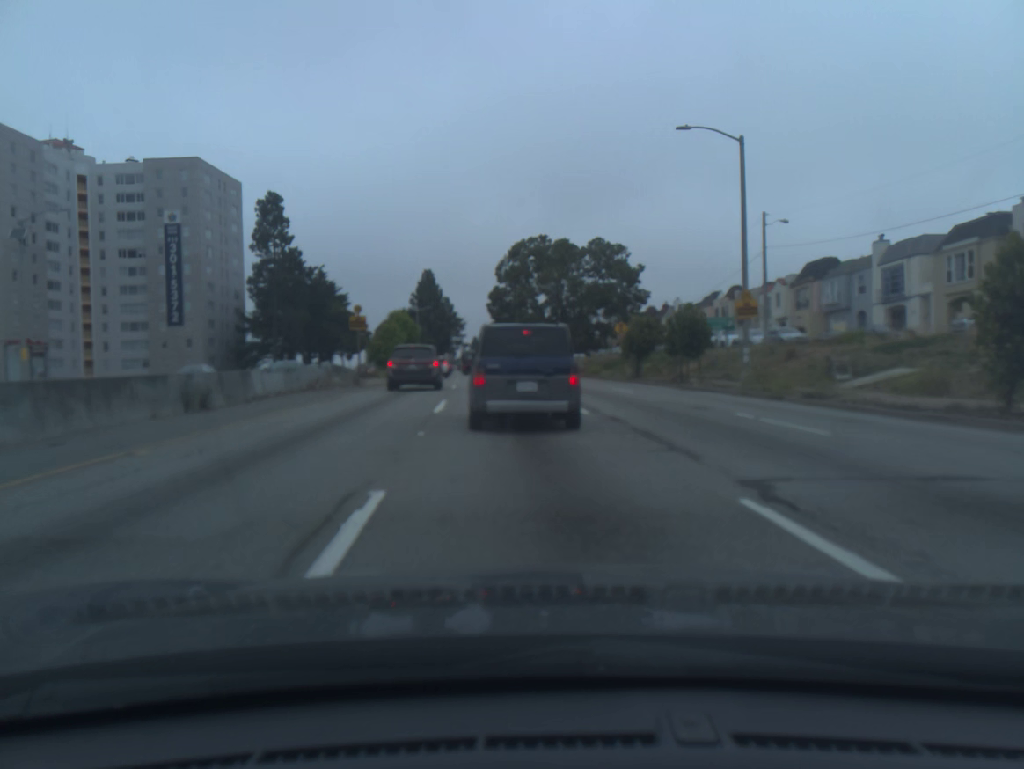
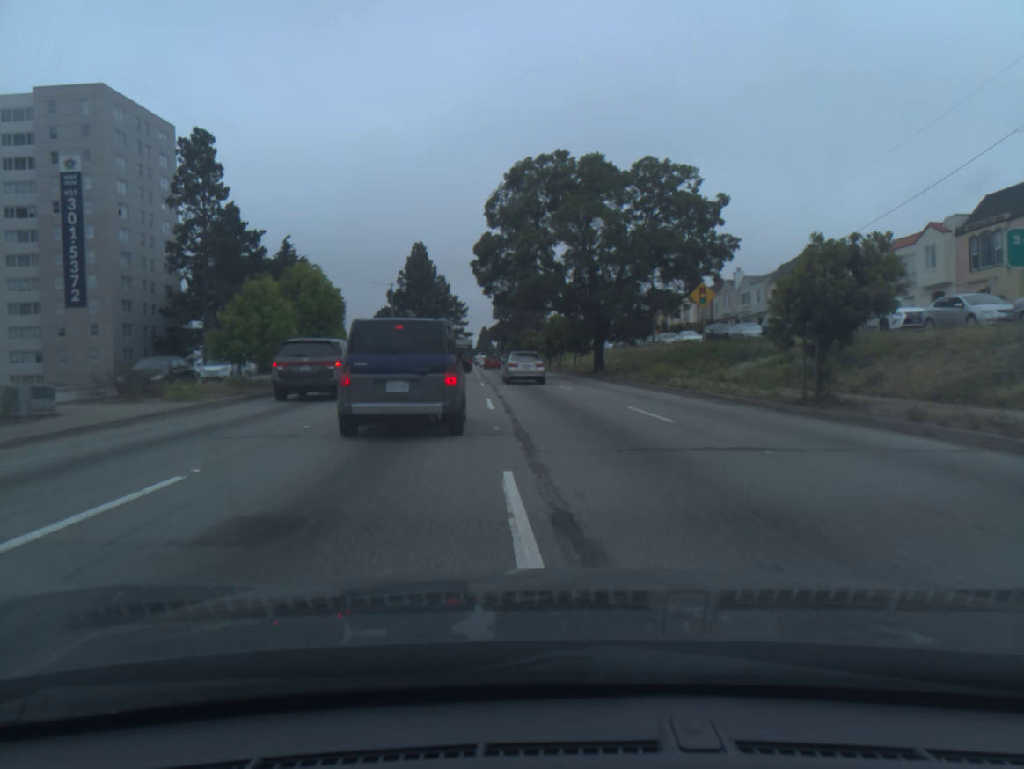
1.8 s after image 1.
(-0.2, +27.7) m; -1°
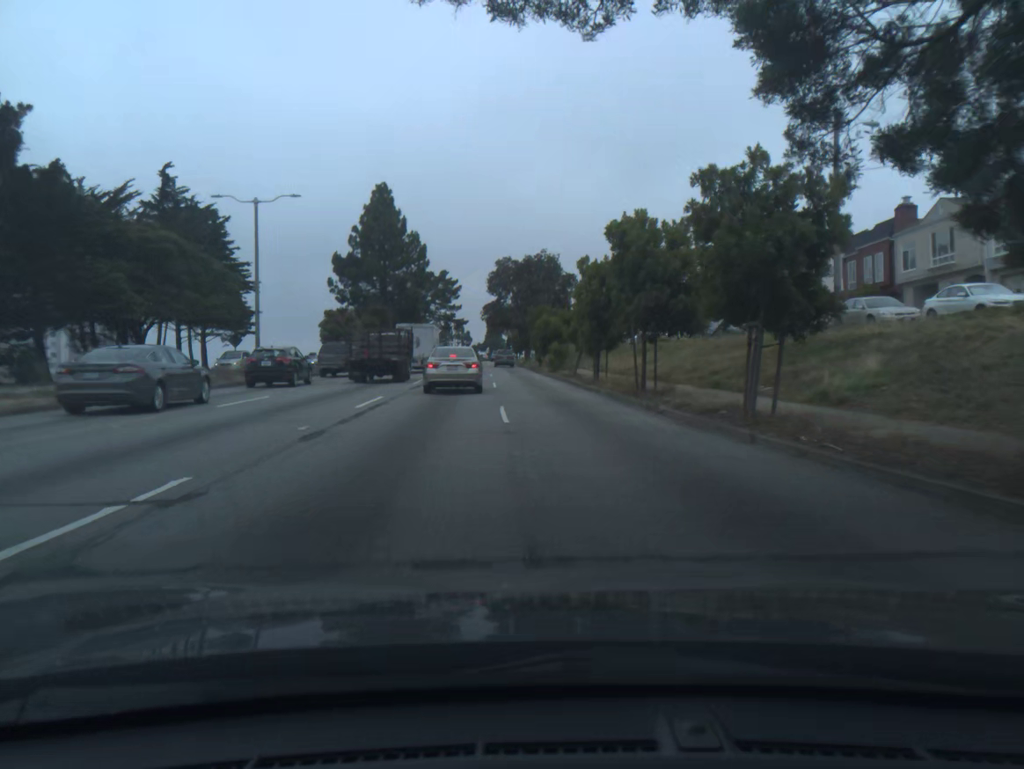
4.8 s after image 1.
(-0.6, +44.6) m; -1°
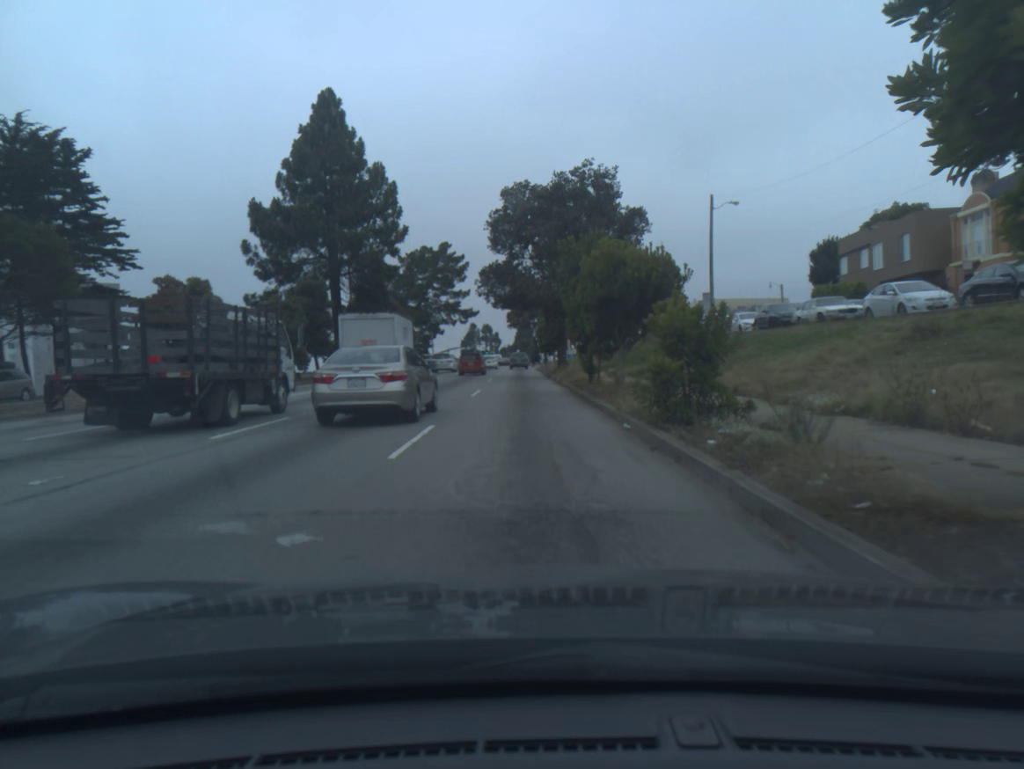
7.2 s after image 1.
(-0.5, +34.7) m; -2°
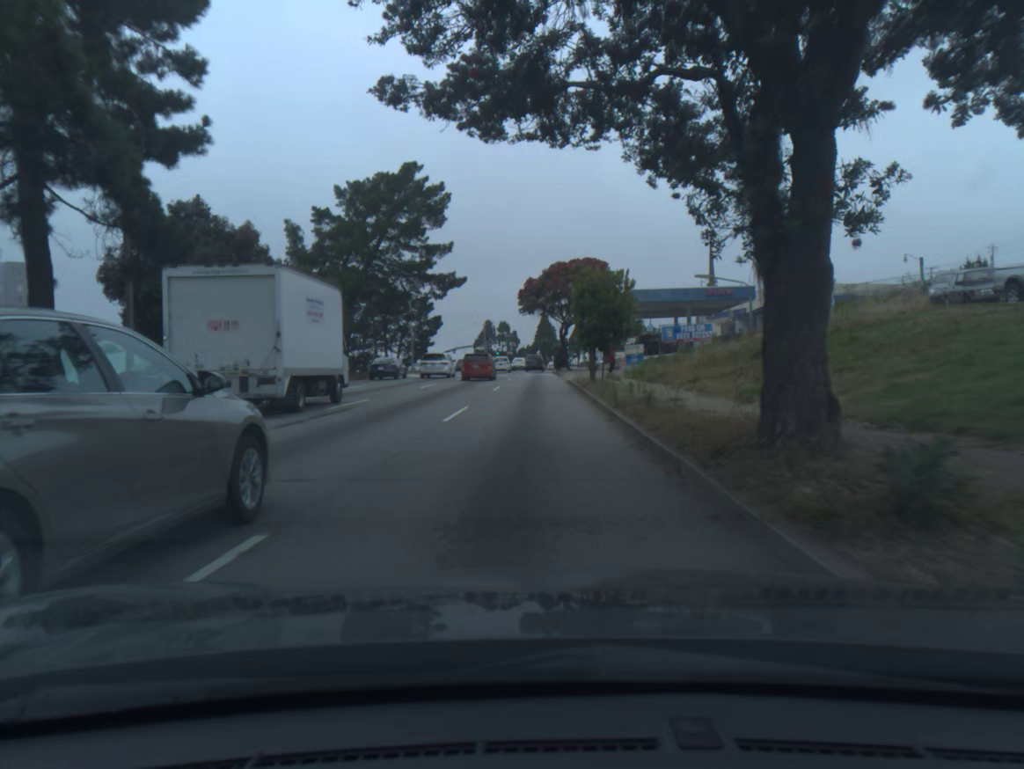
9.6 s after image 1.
(-0.7, +38.2) m; -1°
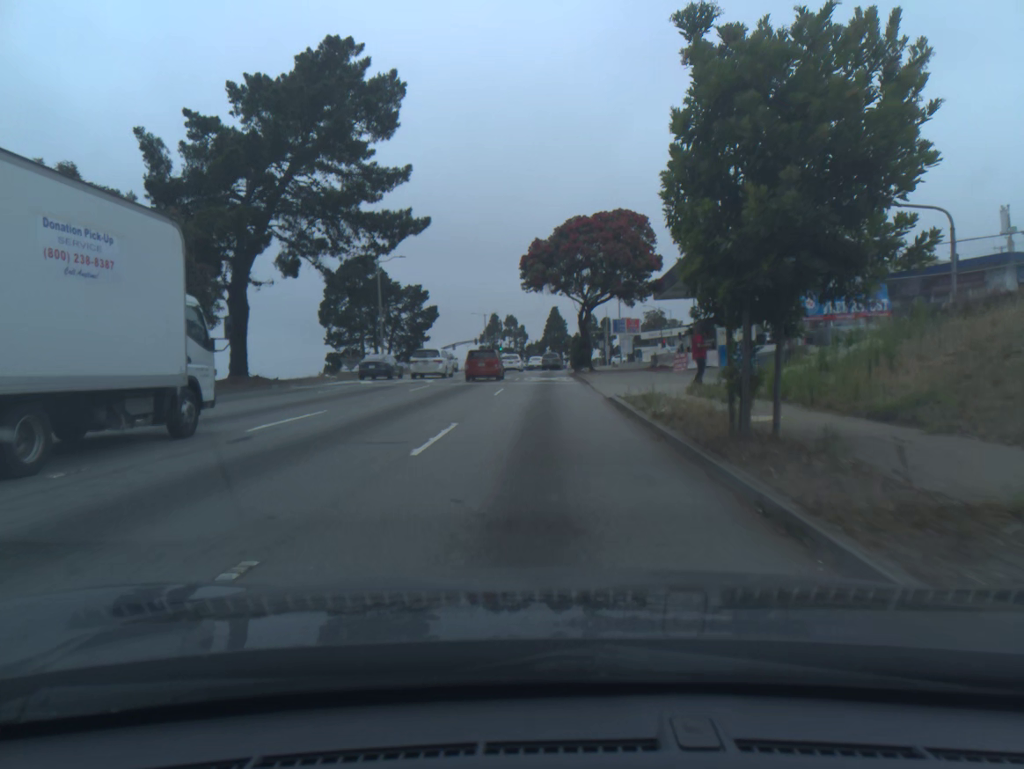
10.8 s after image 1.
(-0.2, +20.5) m; -1°
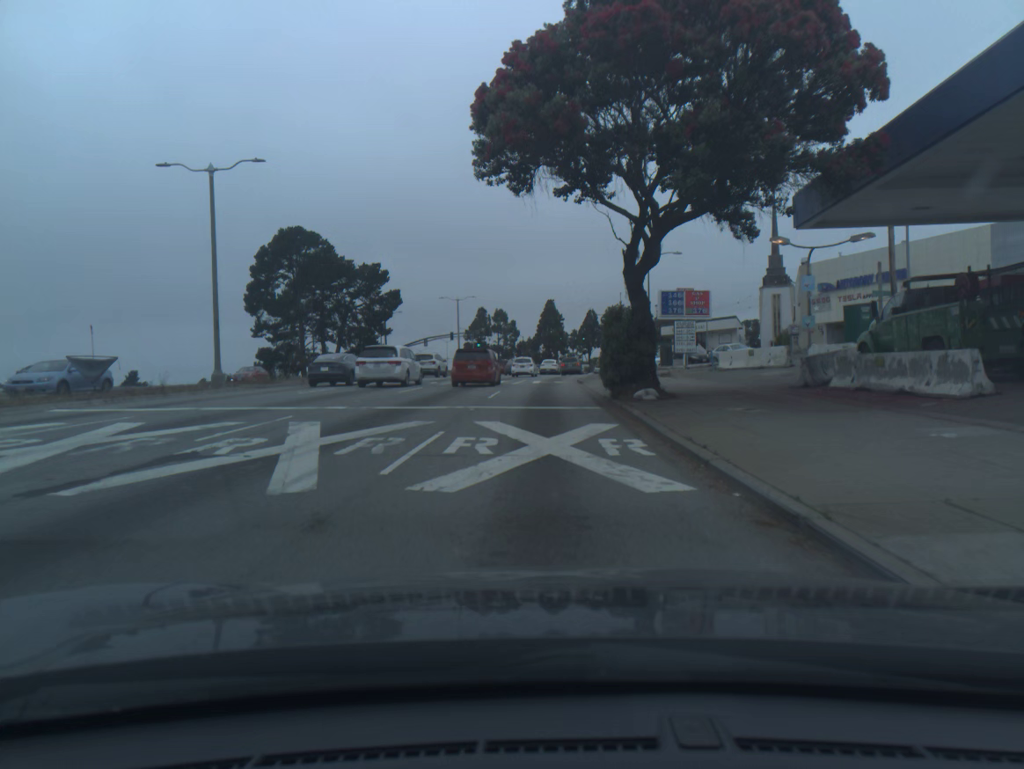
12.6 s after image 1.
(+0.1, +31.3) m; 0°
